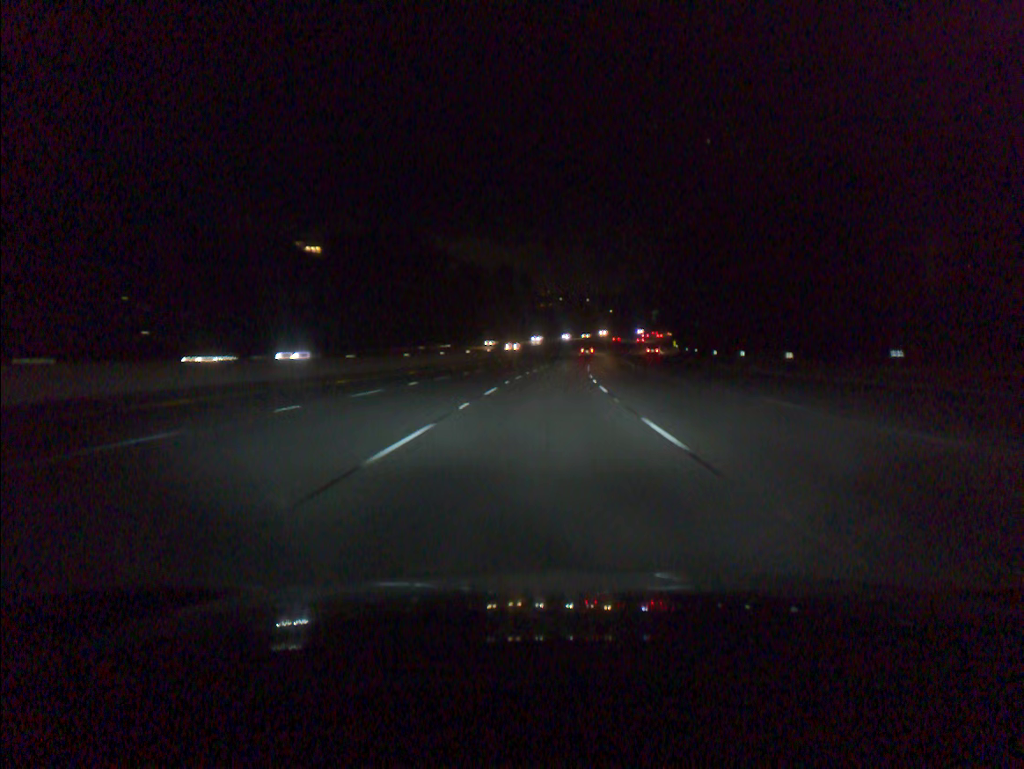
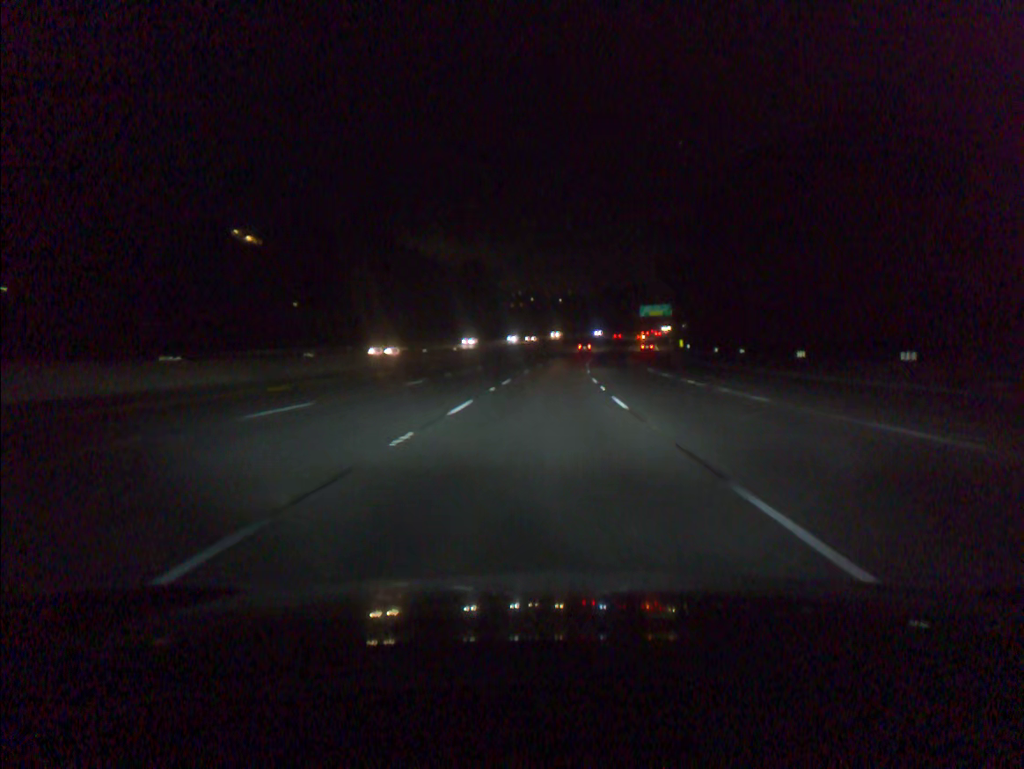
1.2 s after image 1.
(+0.7, +36.7) m; +2°
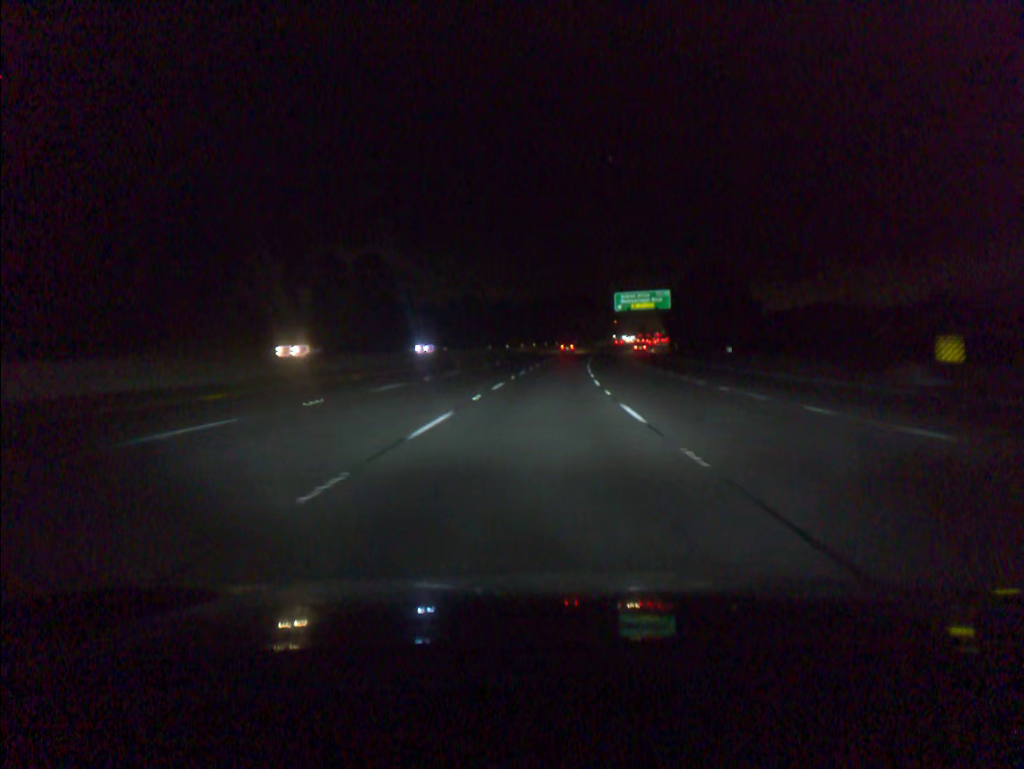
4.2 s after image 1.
(+4.2, +91.2) m; +5°
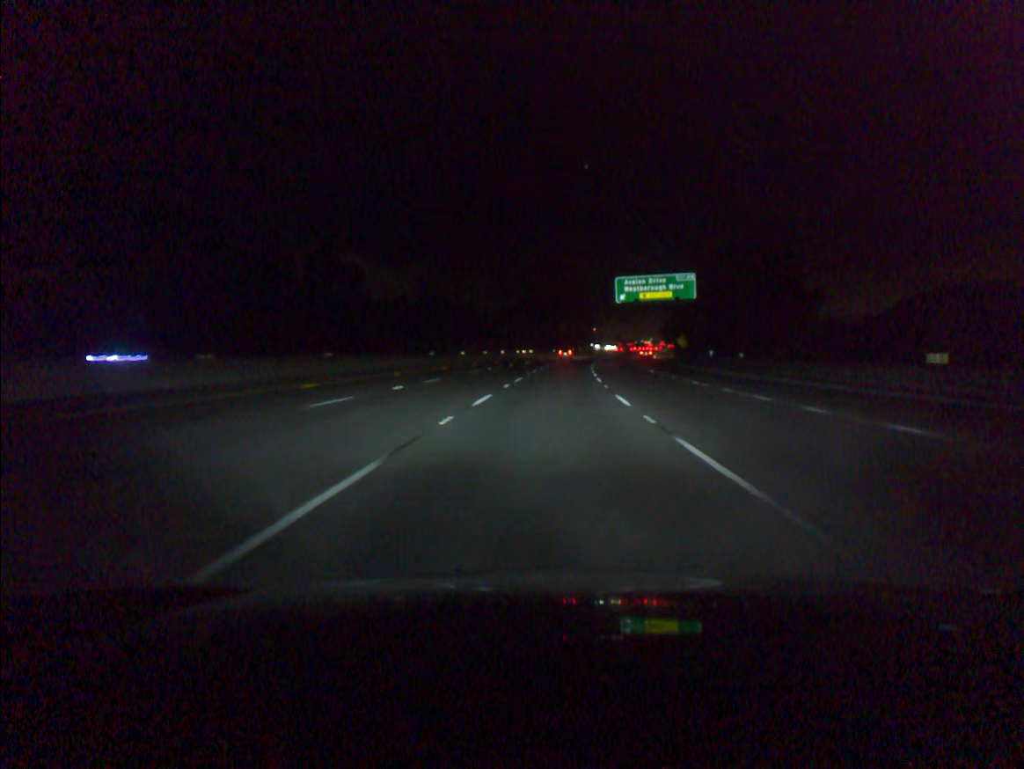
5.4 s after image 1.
(+0.6, +36.3) m; +2°
